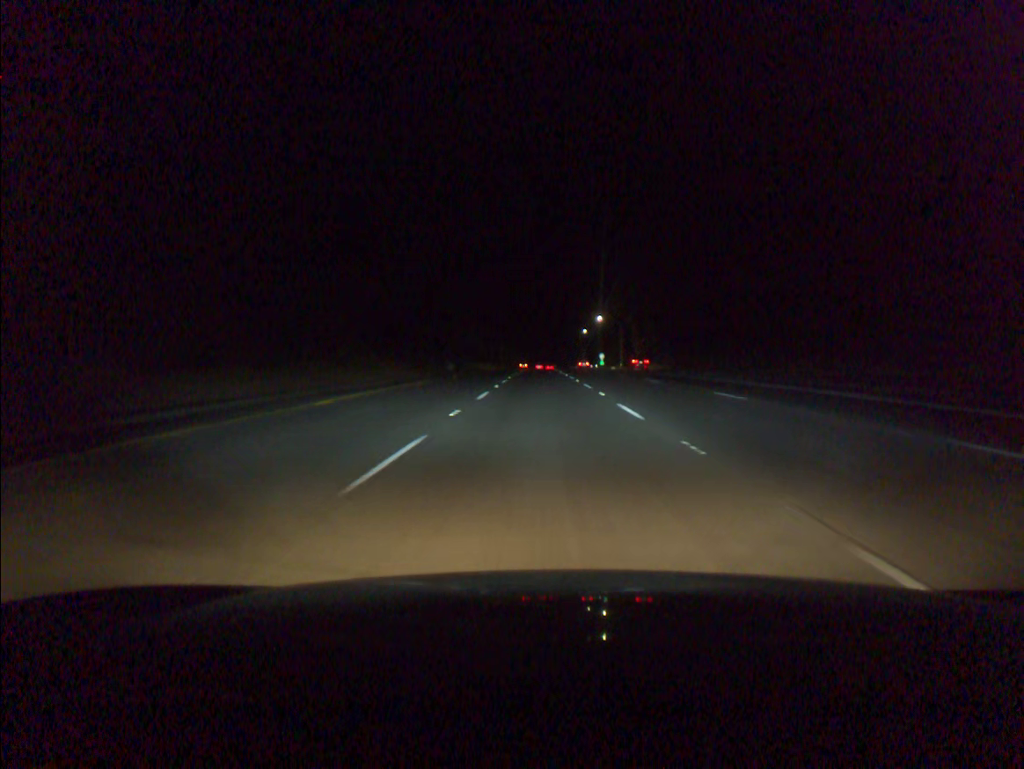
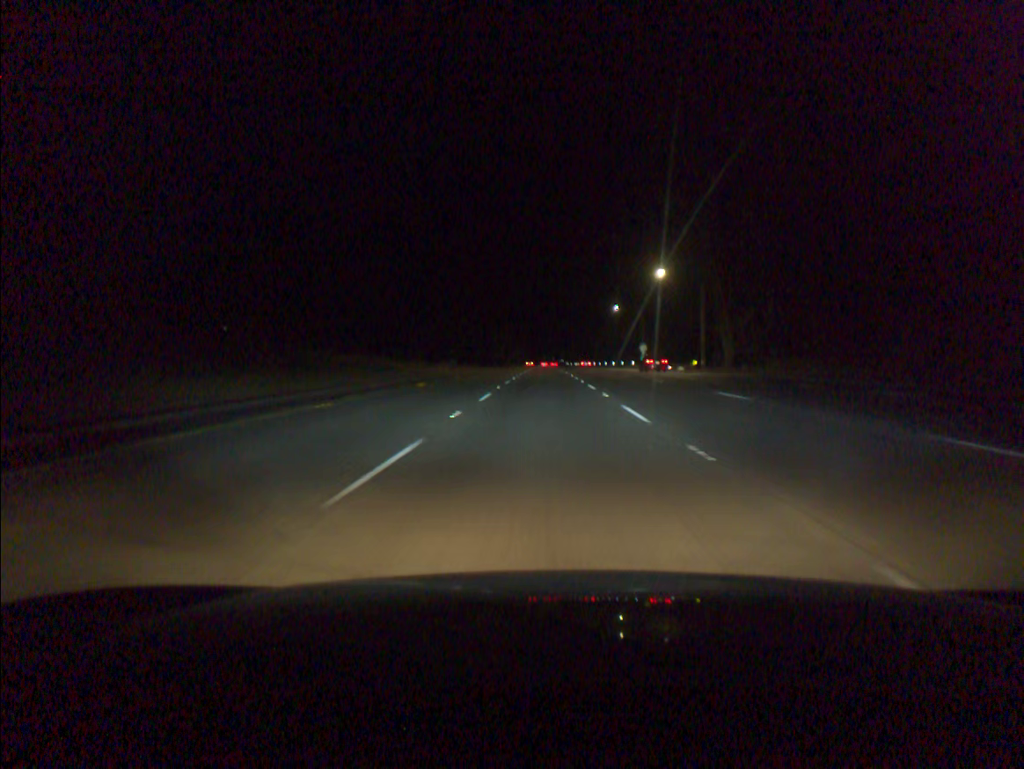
(-0.1, +73.5) m; 0°
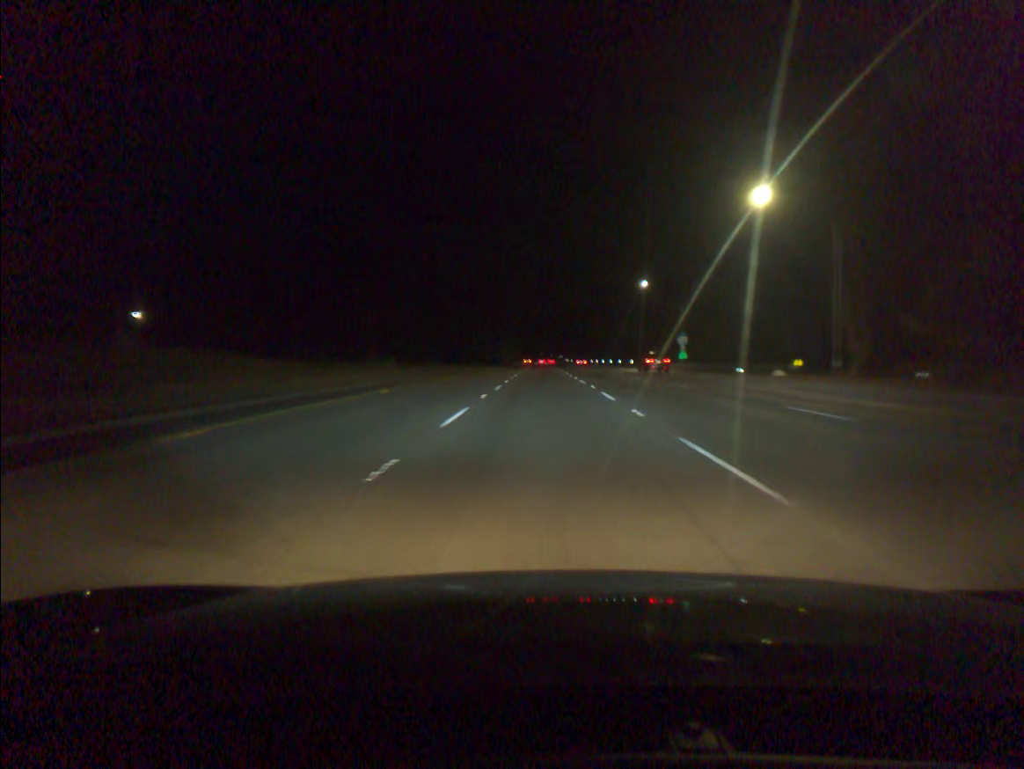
(+0.1, +36.8) m; 0°
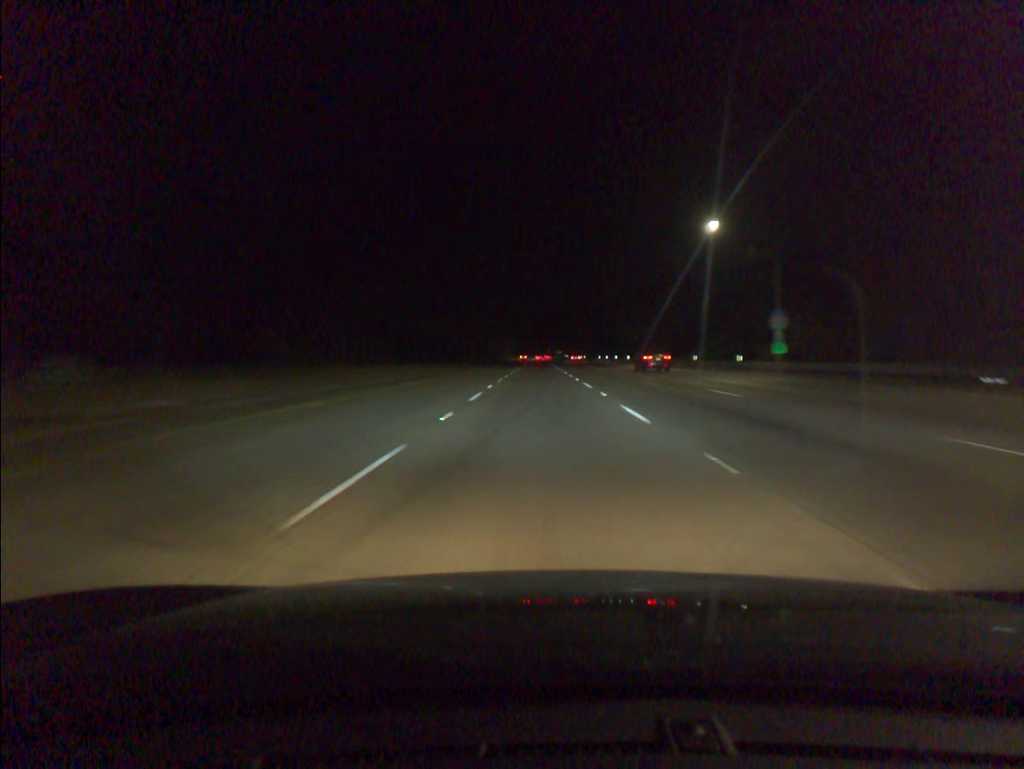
(+0.1, +36.9) m; 0°
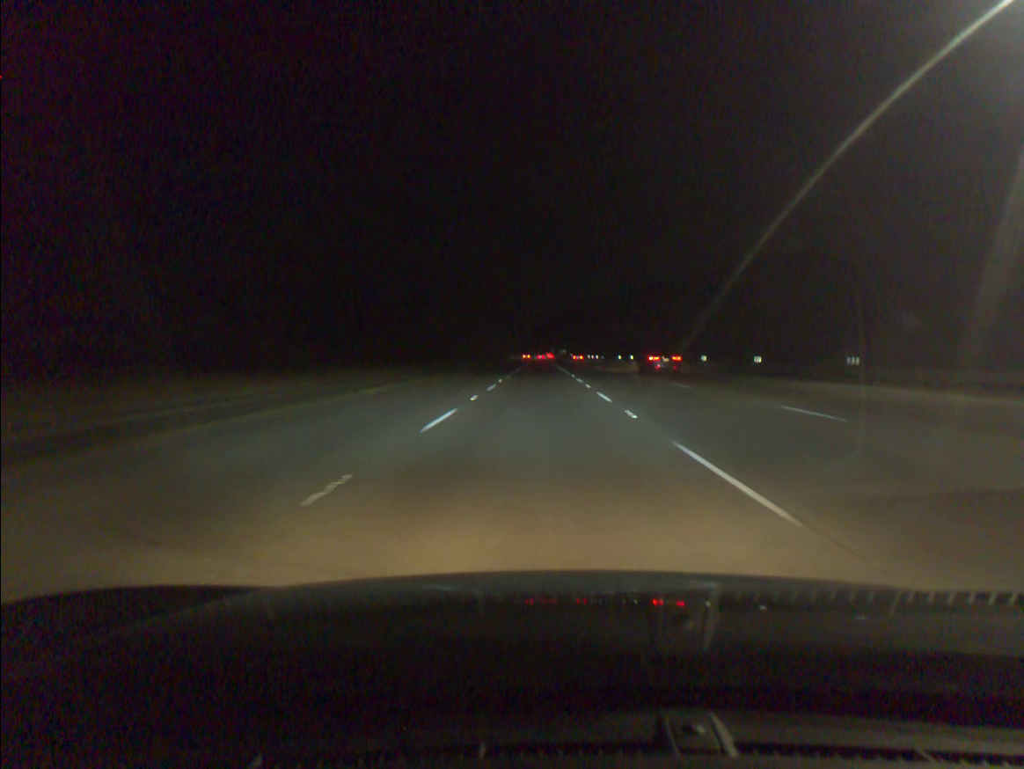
(0.0, +37.0) m; 0°
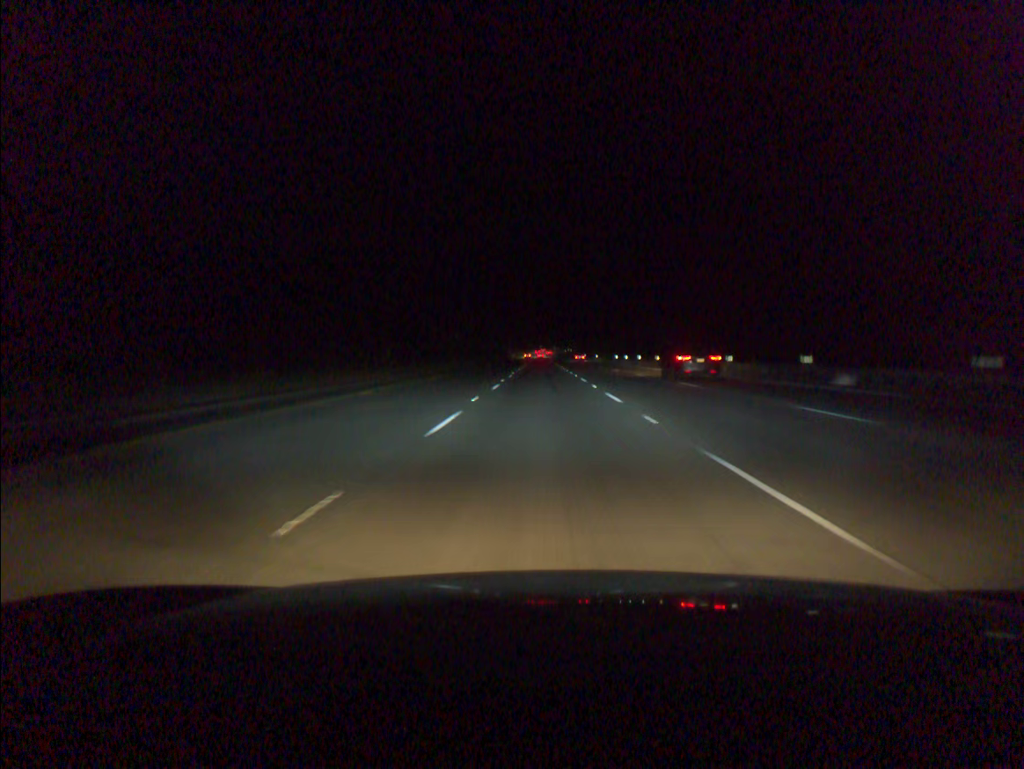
(-0.1, +74.0) m; 0°
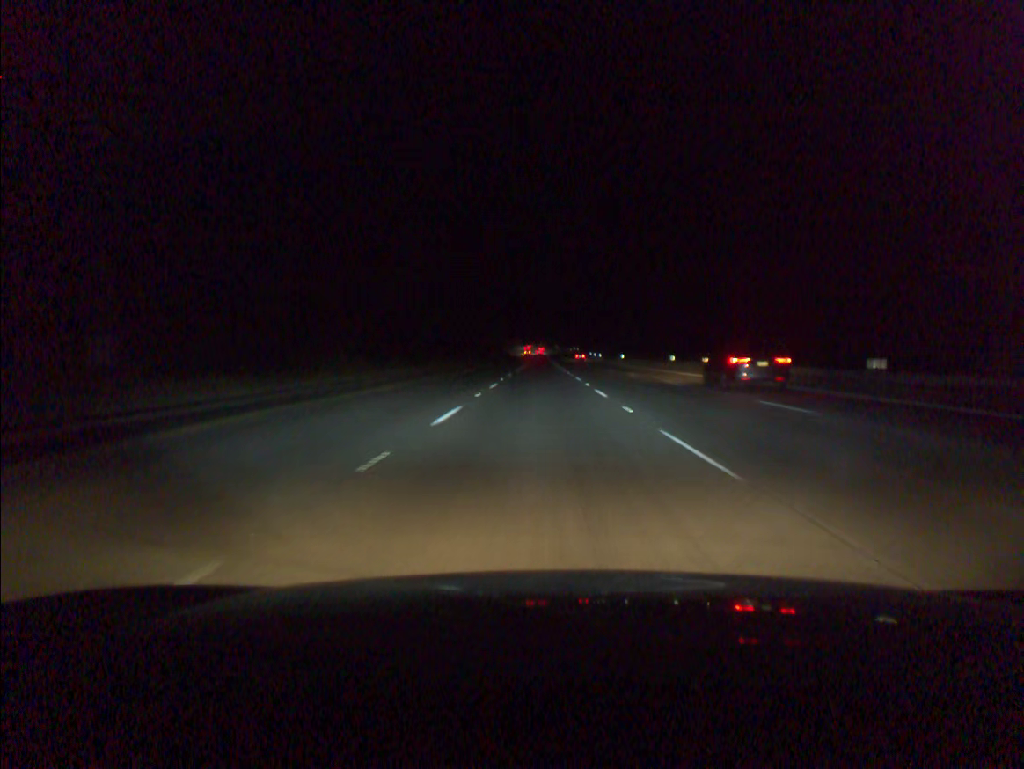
(+0.1, +55.5) m; 0°
